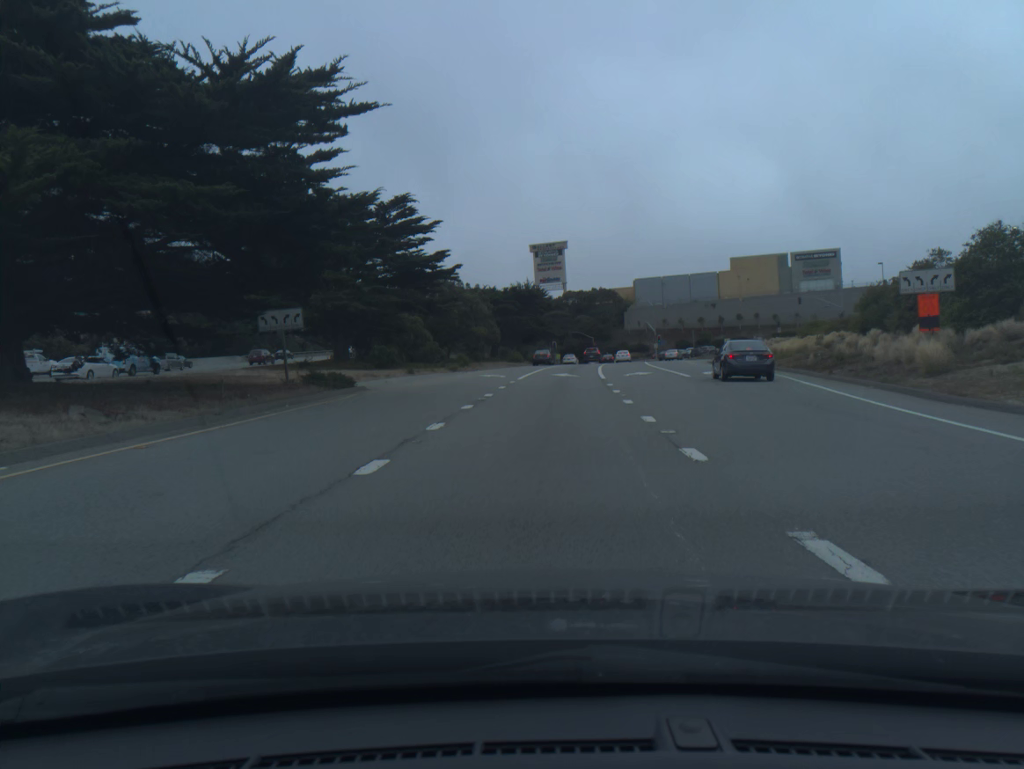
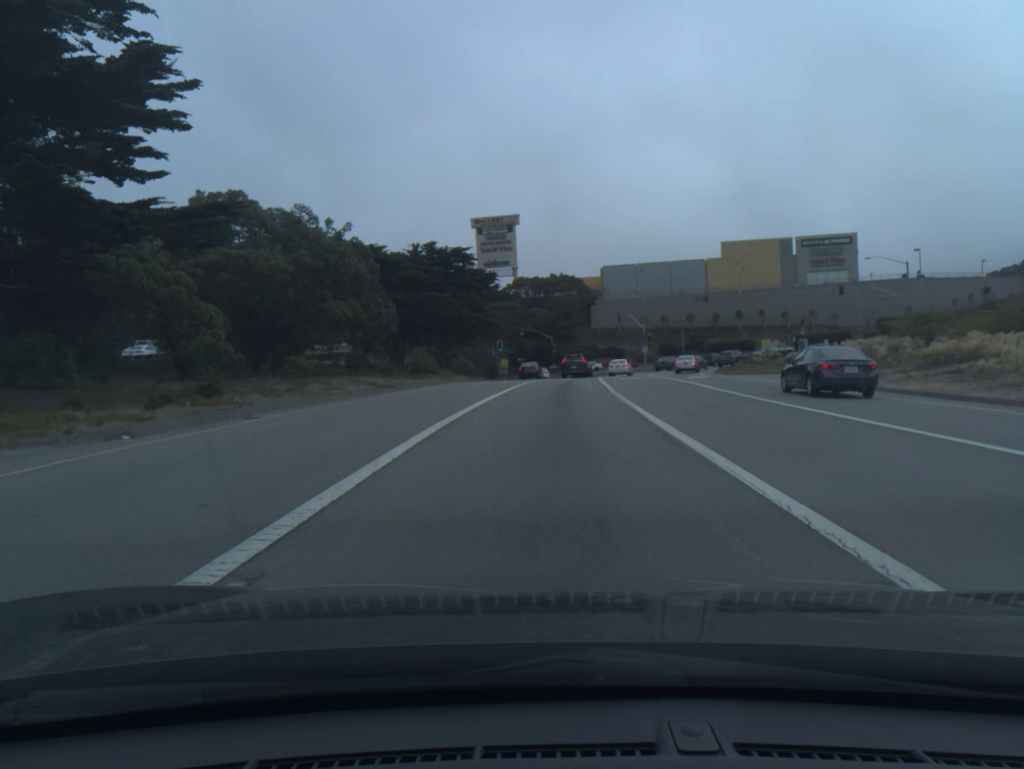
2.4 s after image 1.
(+1.0, +40.4) m; +4°
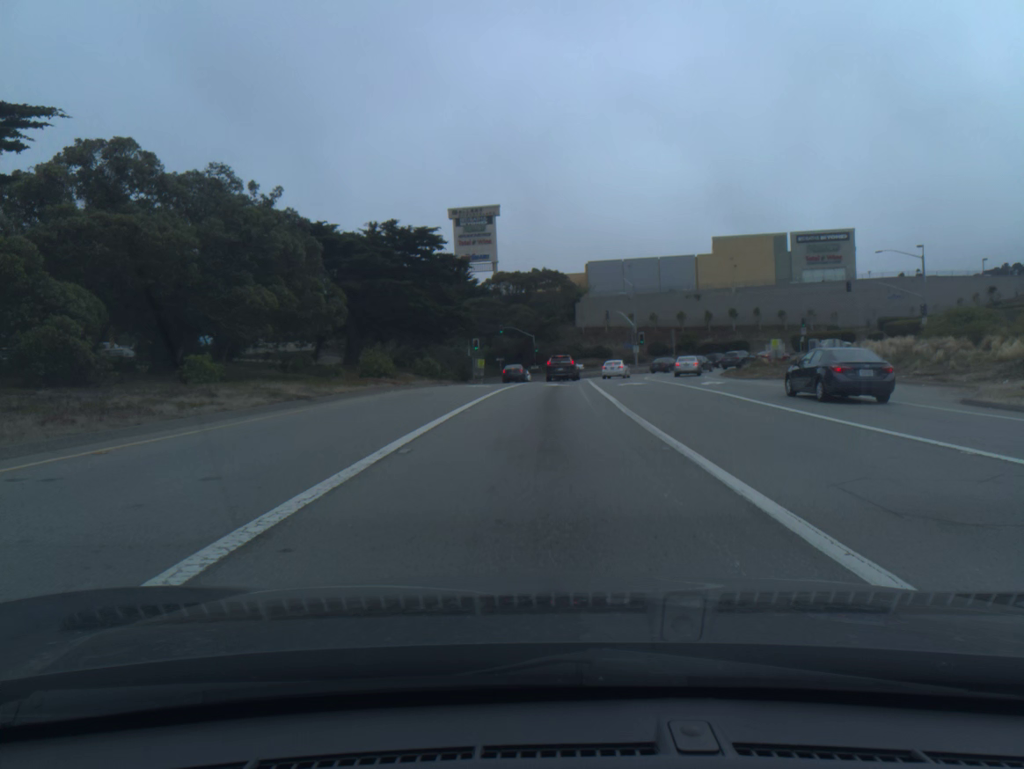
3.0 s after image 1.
(+0.1, +8.7) m; +1°
